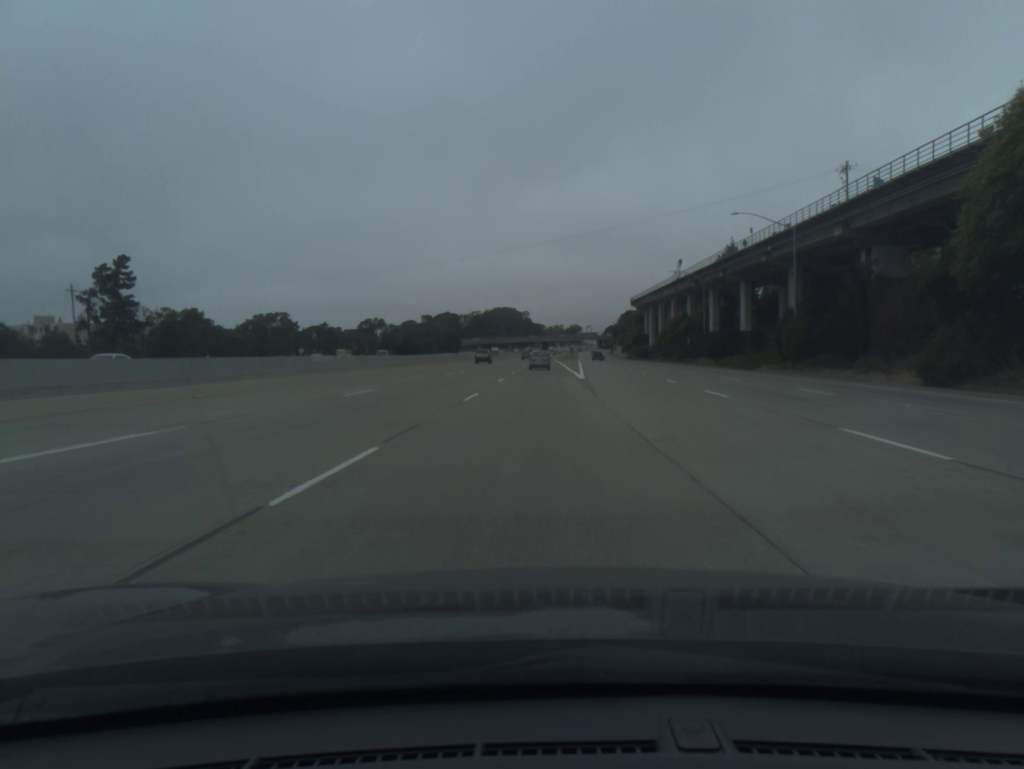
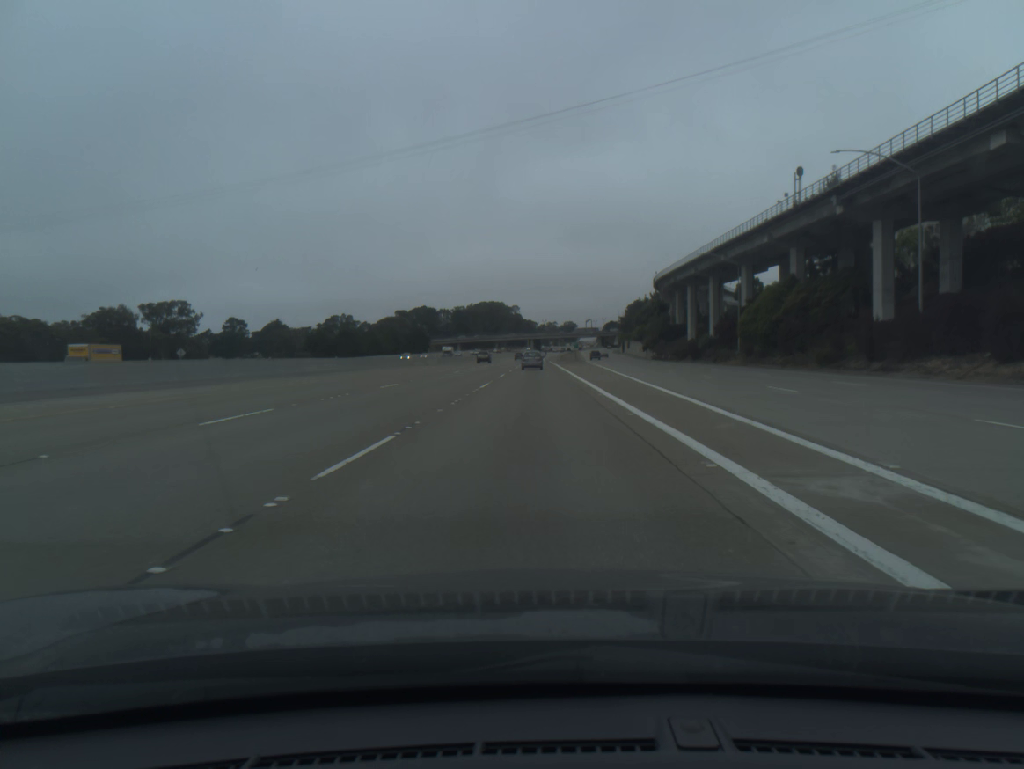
(+0.5, +67.1) m; +1°
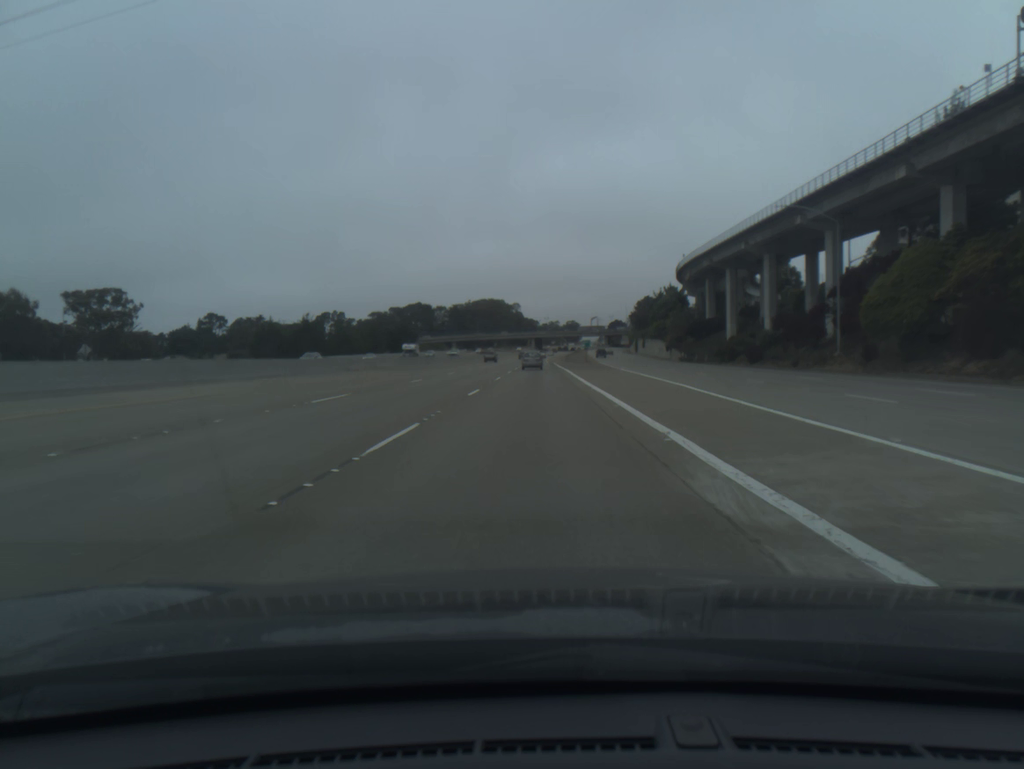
(0.0, +33.4) m; 0°
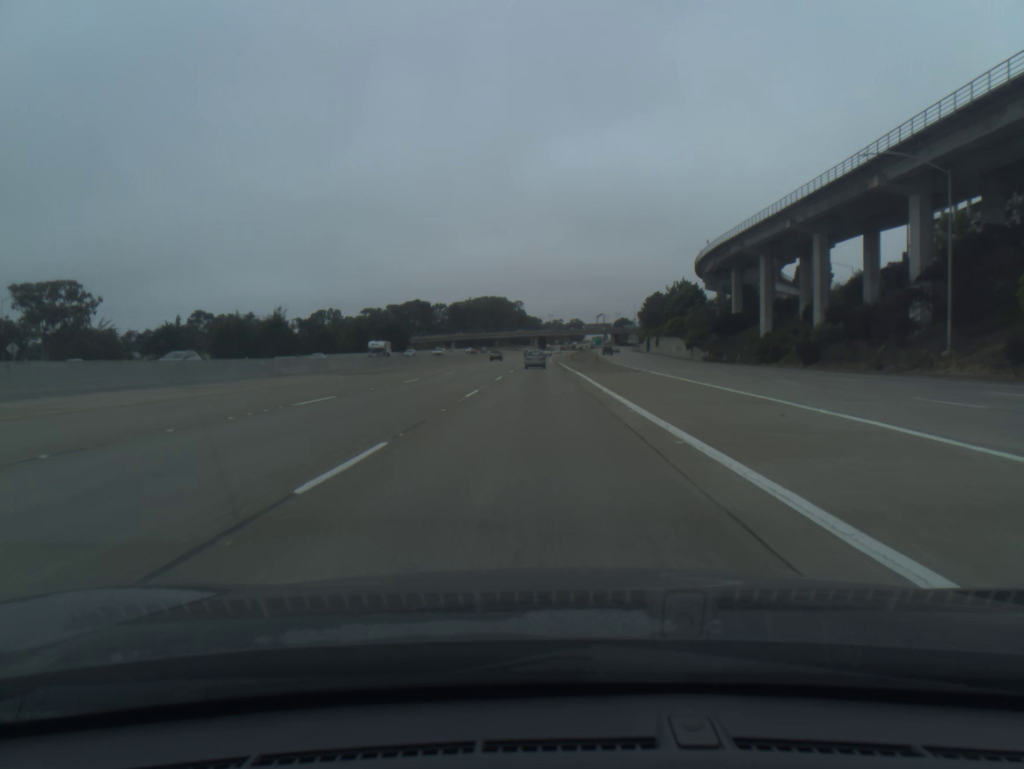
(0.0, +16.7) m; 0°
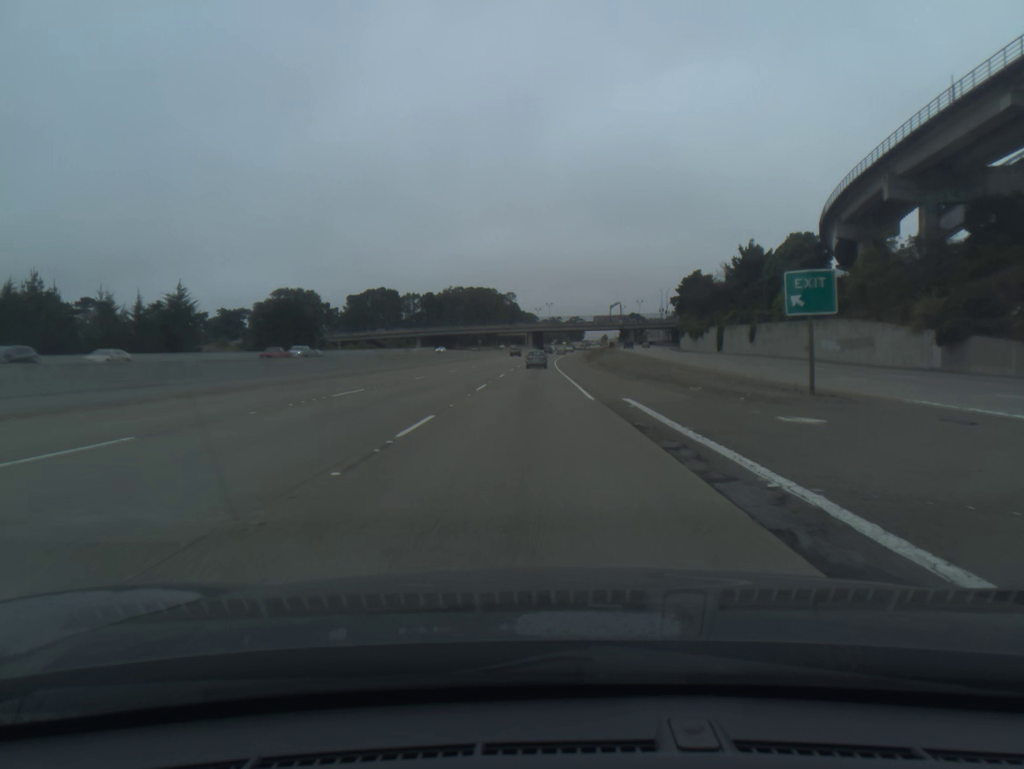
(+0.1, +83.5) m; 0°
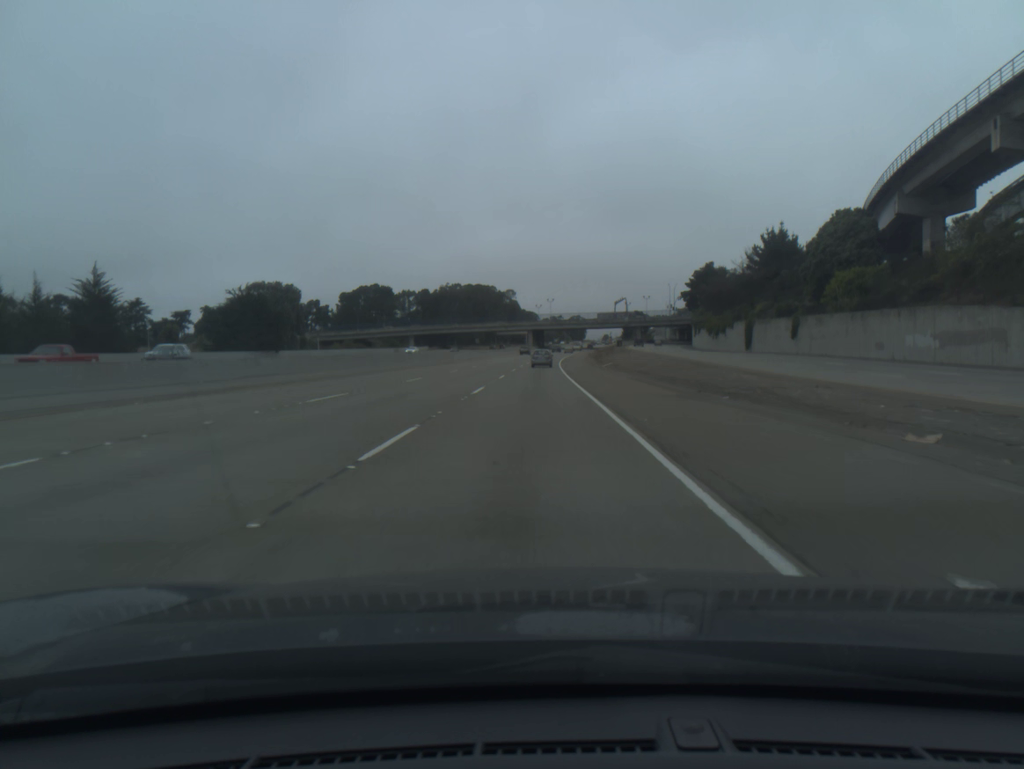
(0.0, +16.8) m; 0°
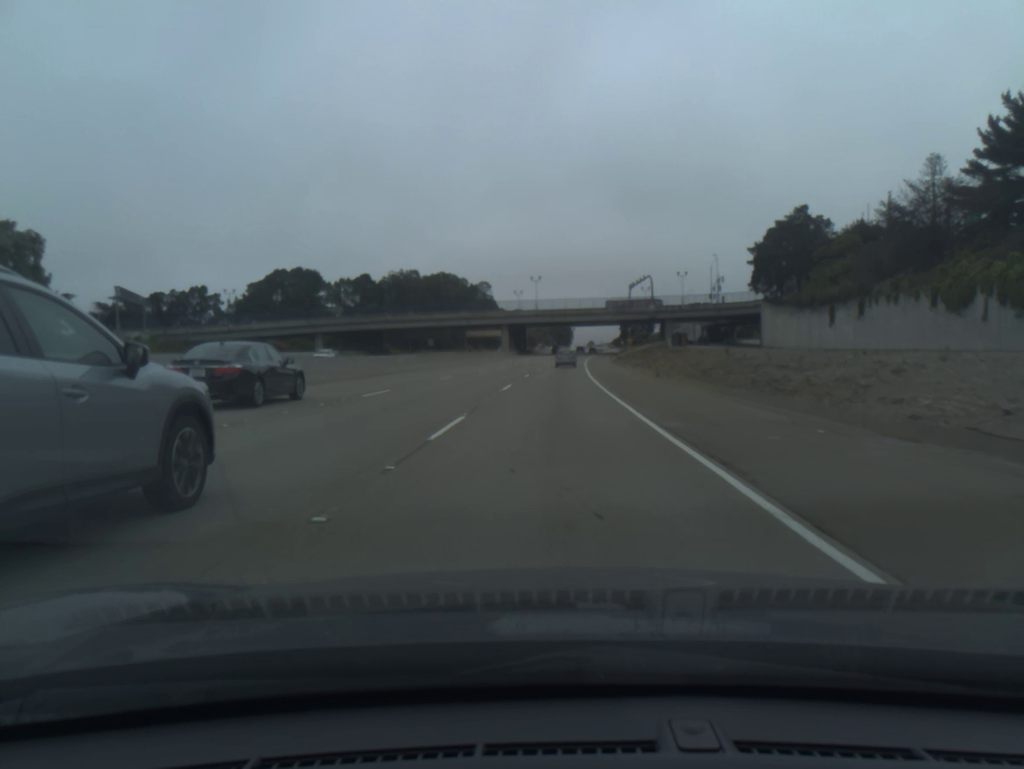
(+0.3, +84.4) m; +1°
